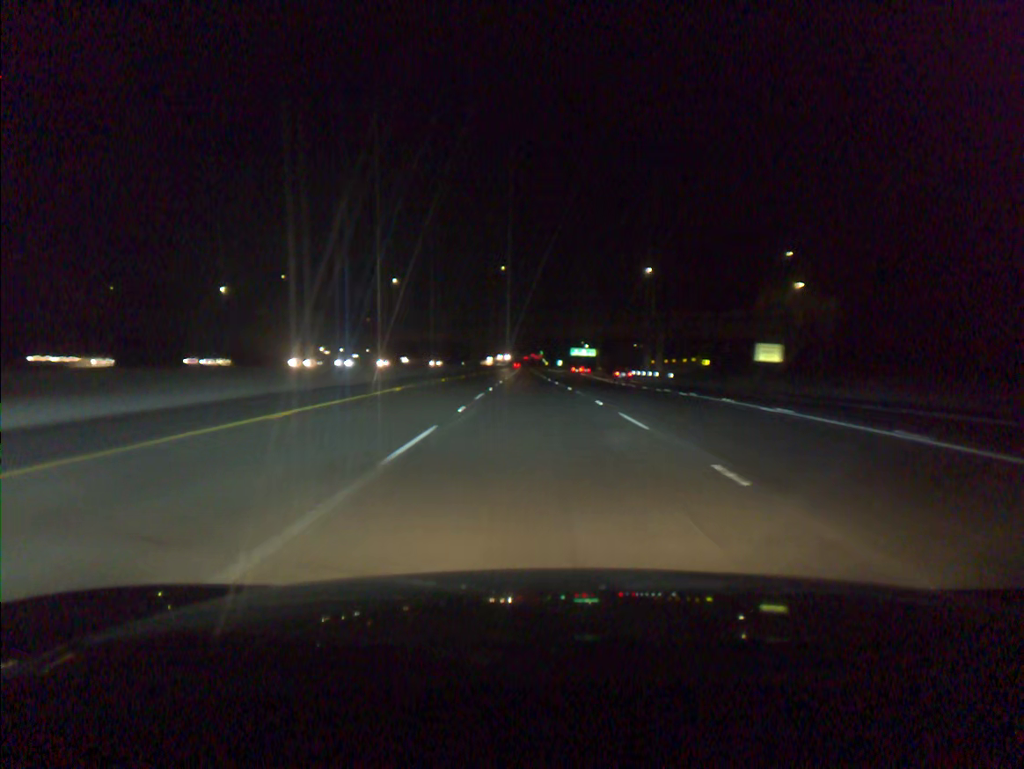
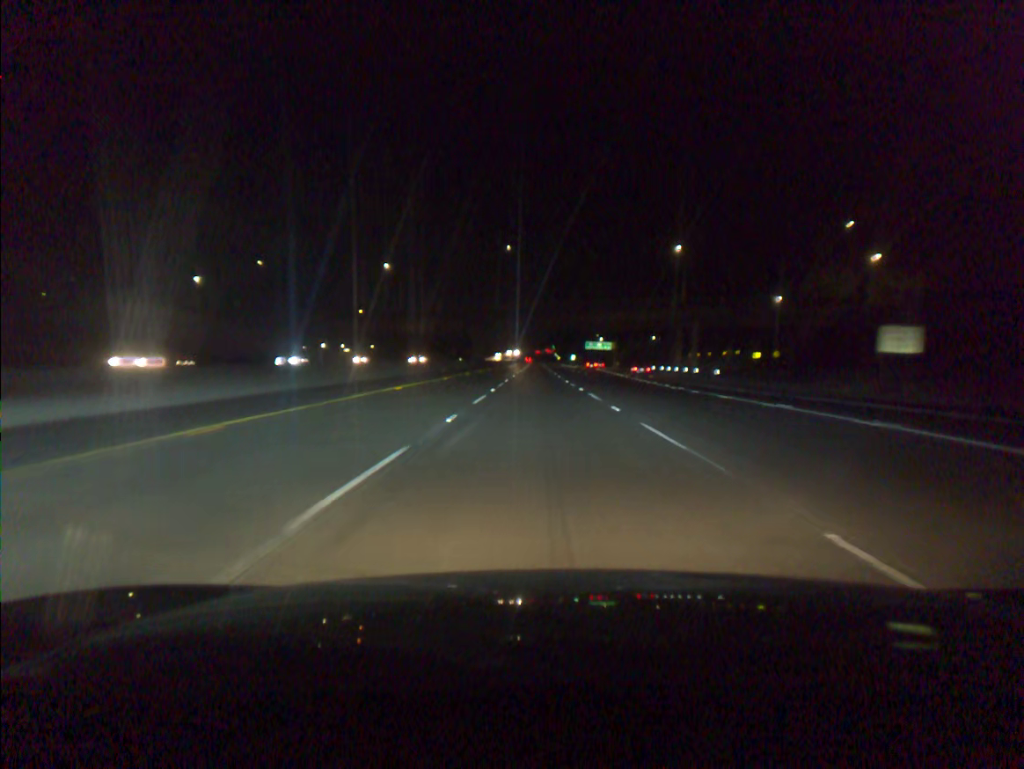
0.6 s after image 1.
(-0.1, +18.3) m; -1°
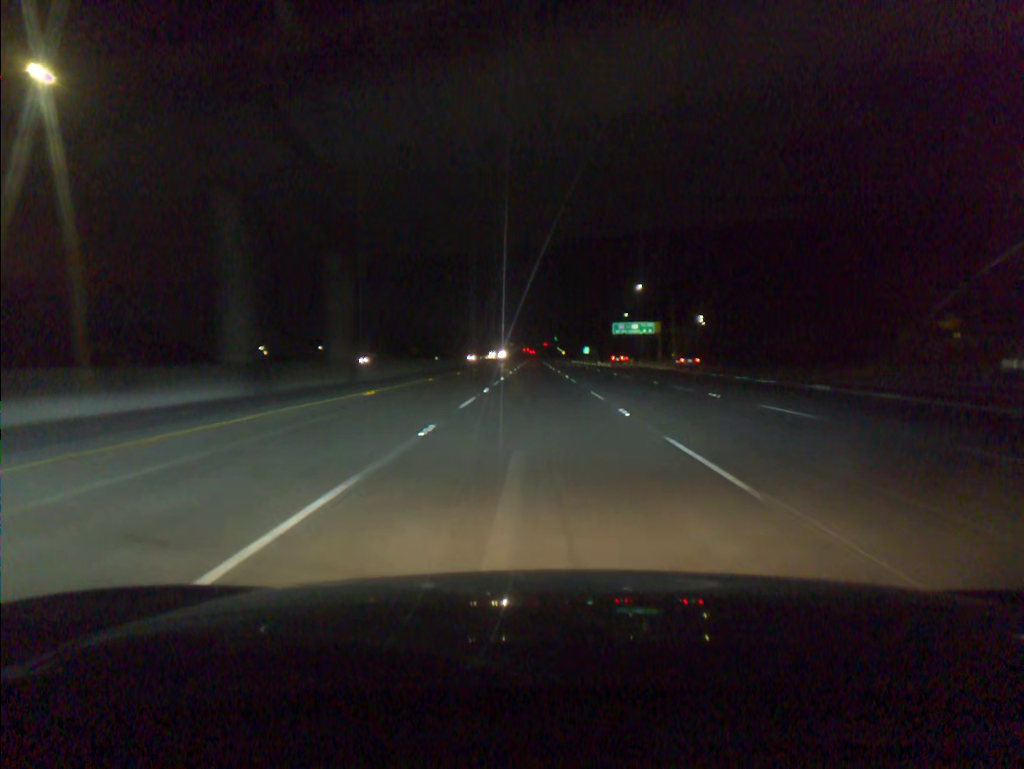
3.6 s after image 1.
(-0.6, +92.0) m; 0°
